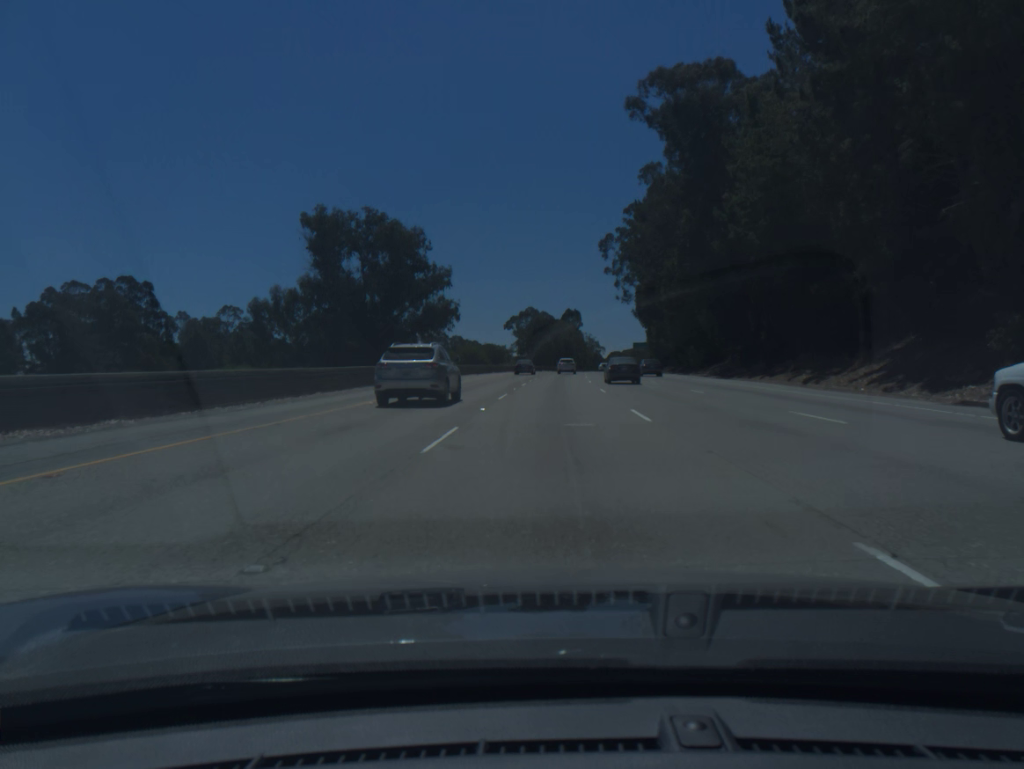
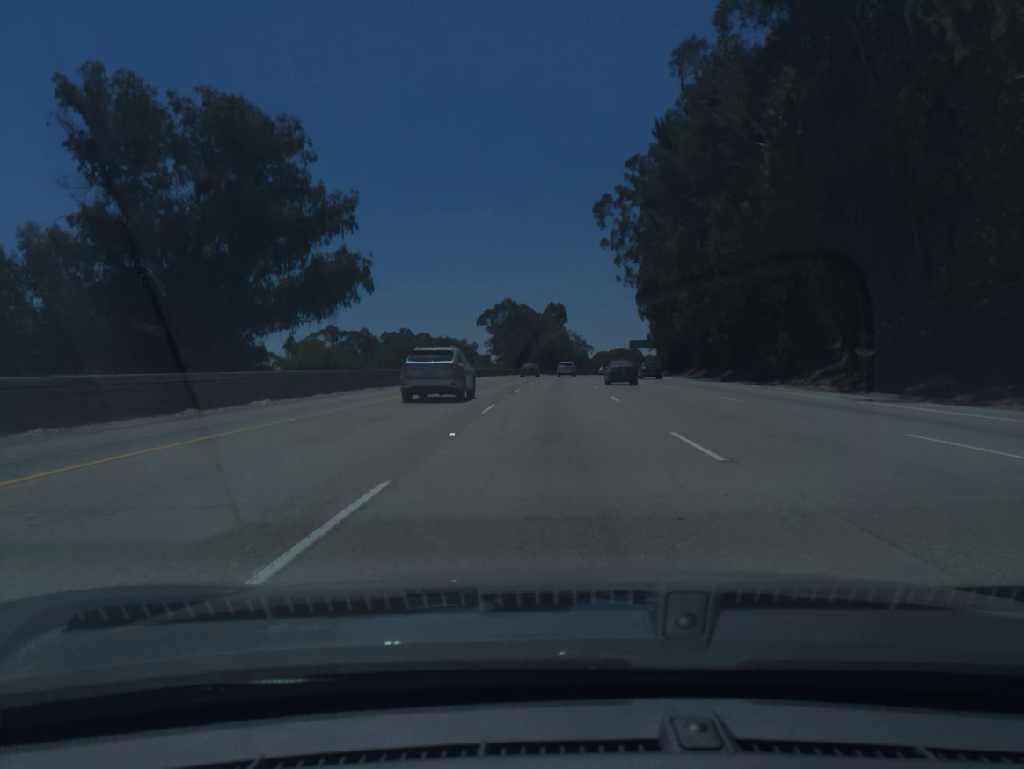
(+0.4, +35.6) m; +1°
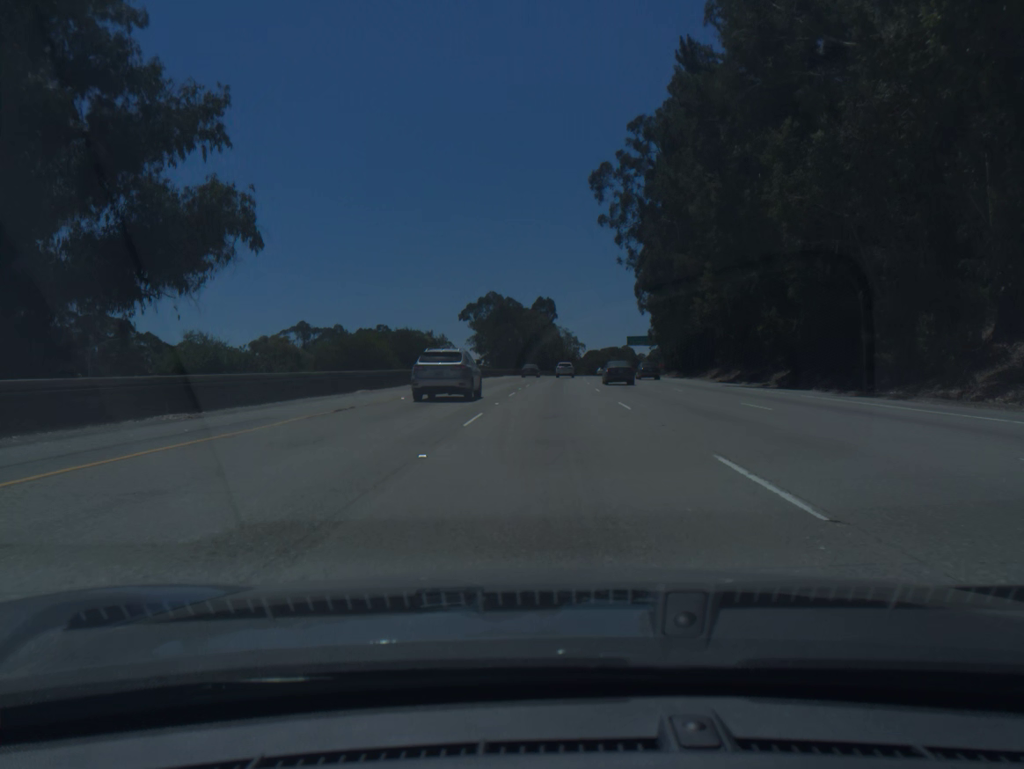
(+0.1, +18.0) m; +1°
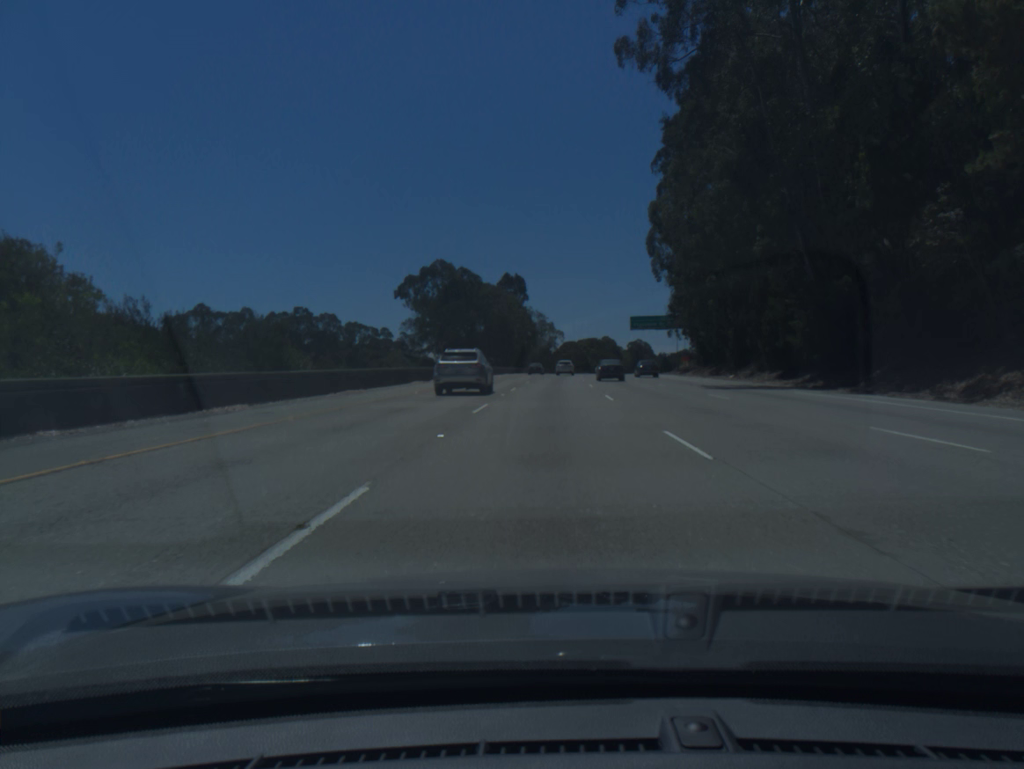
(+1.1, +54.8) m; +2°
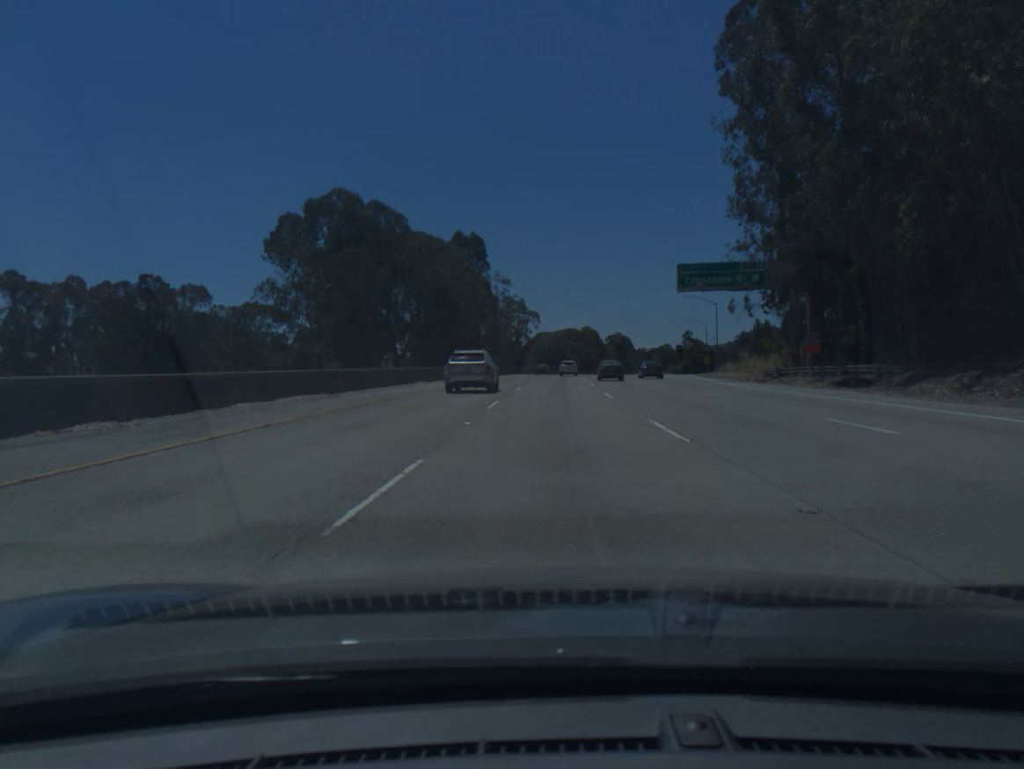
(+0.8, +56.1) m; +2°
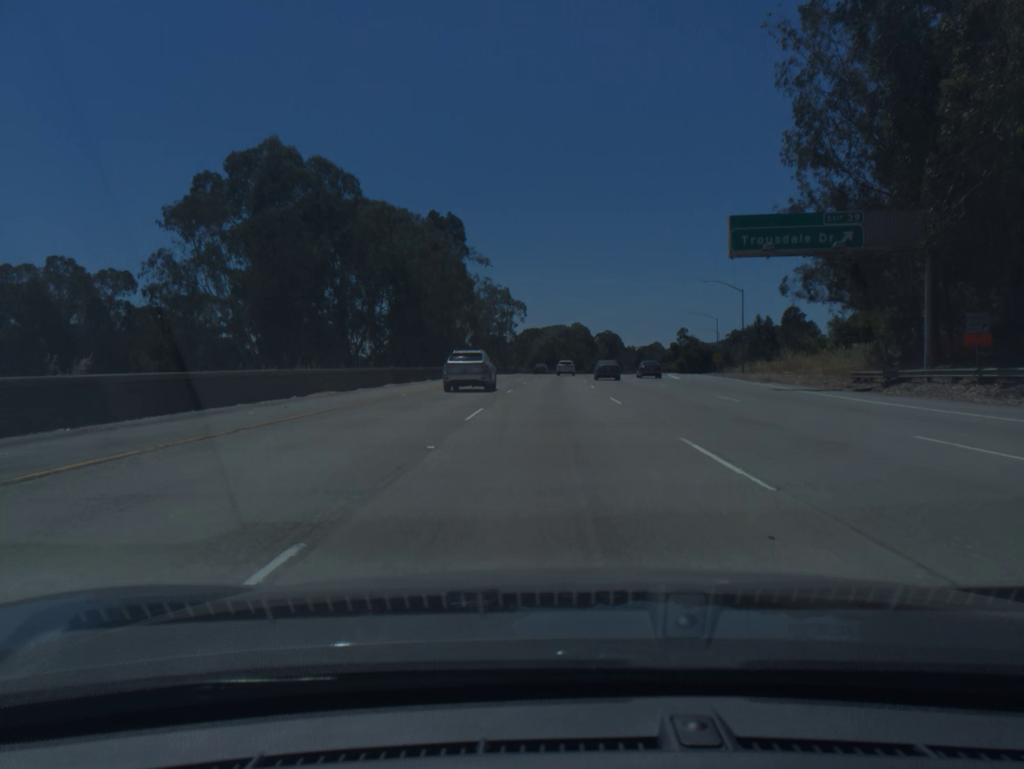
(+0.1, +19.0) m; +1°
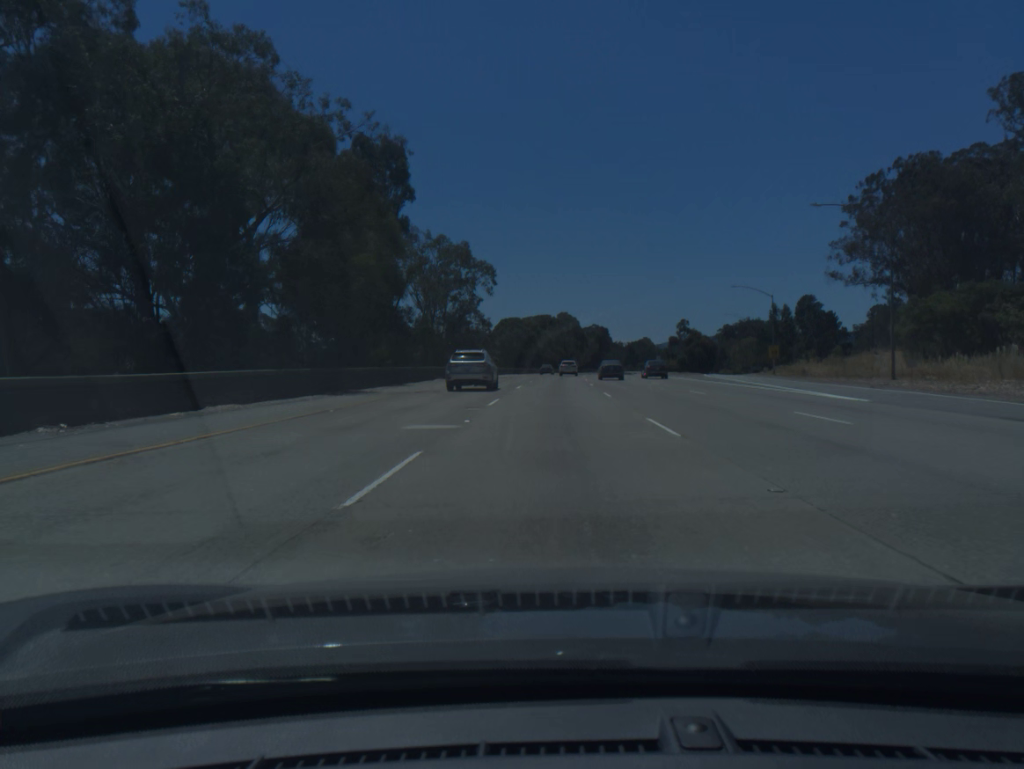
(+0.5, +38.4) m; +1°
